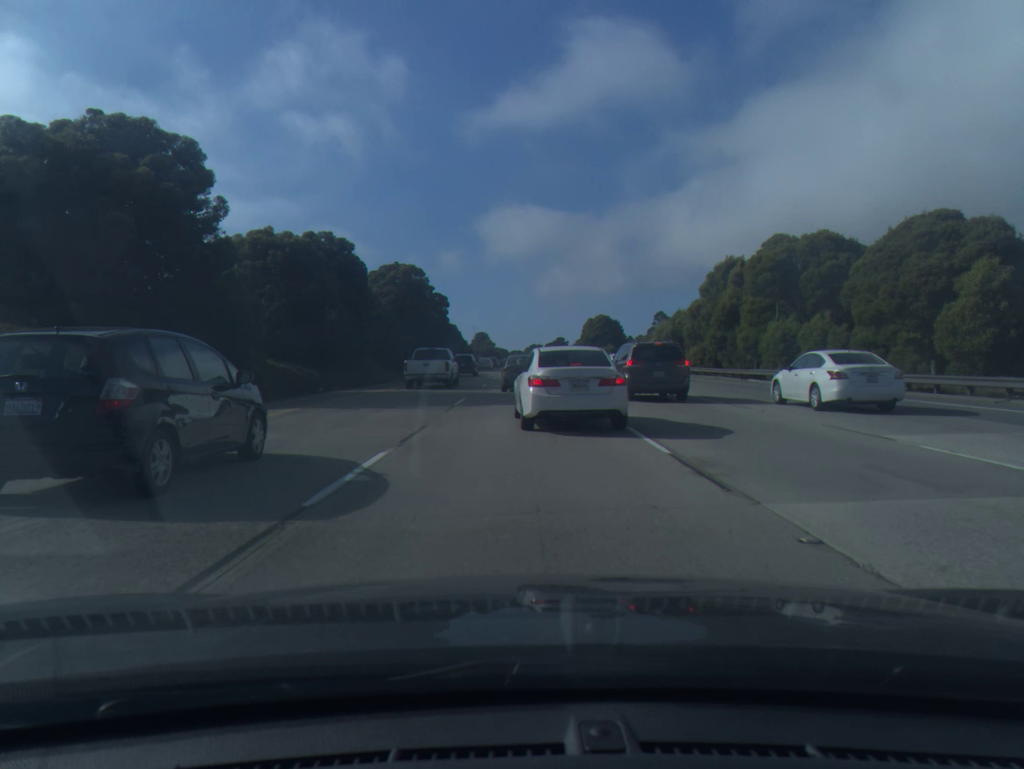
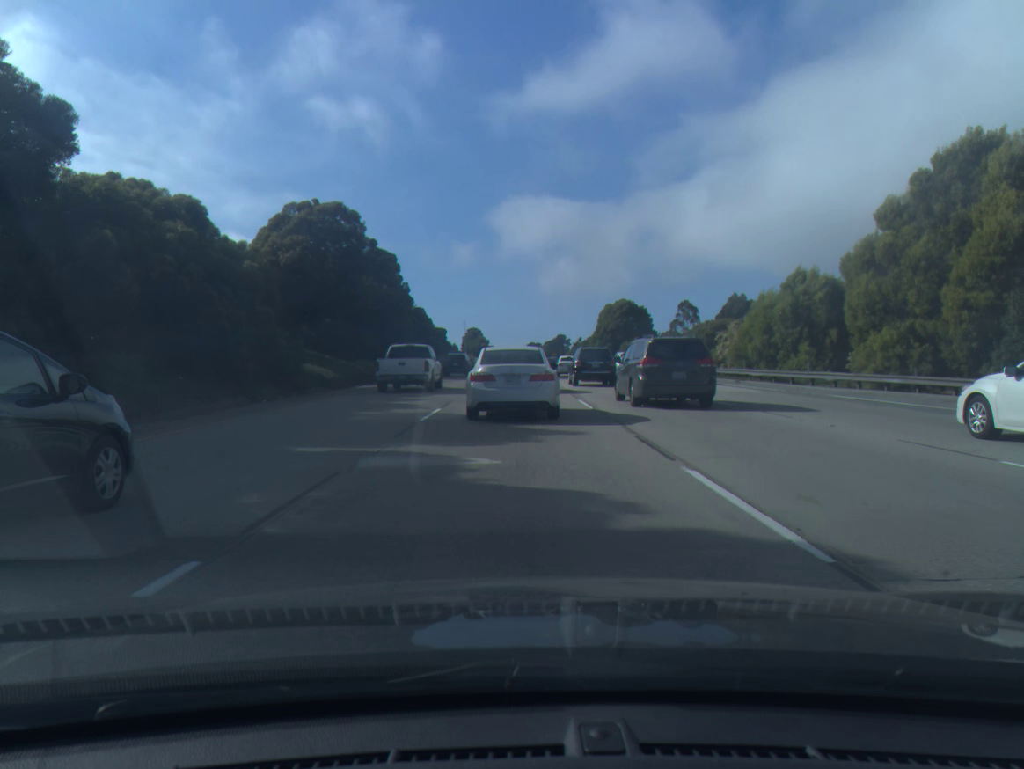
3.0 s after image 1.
(+0.1, +35.0) m; 0°
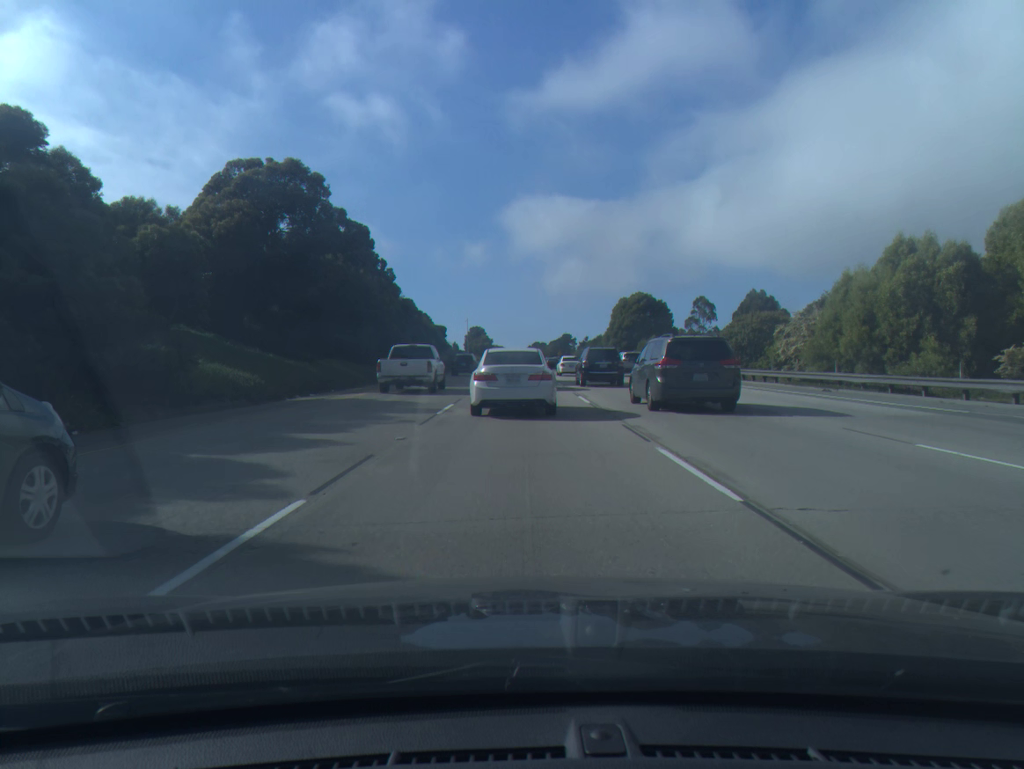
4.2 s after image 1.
(-0.1, +12.5) m; 0°
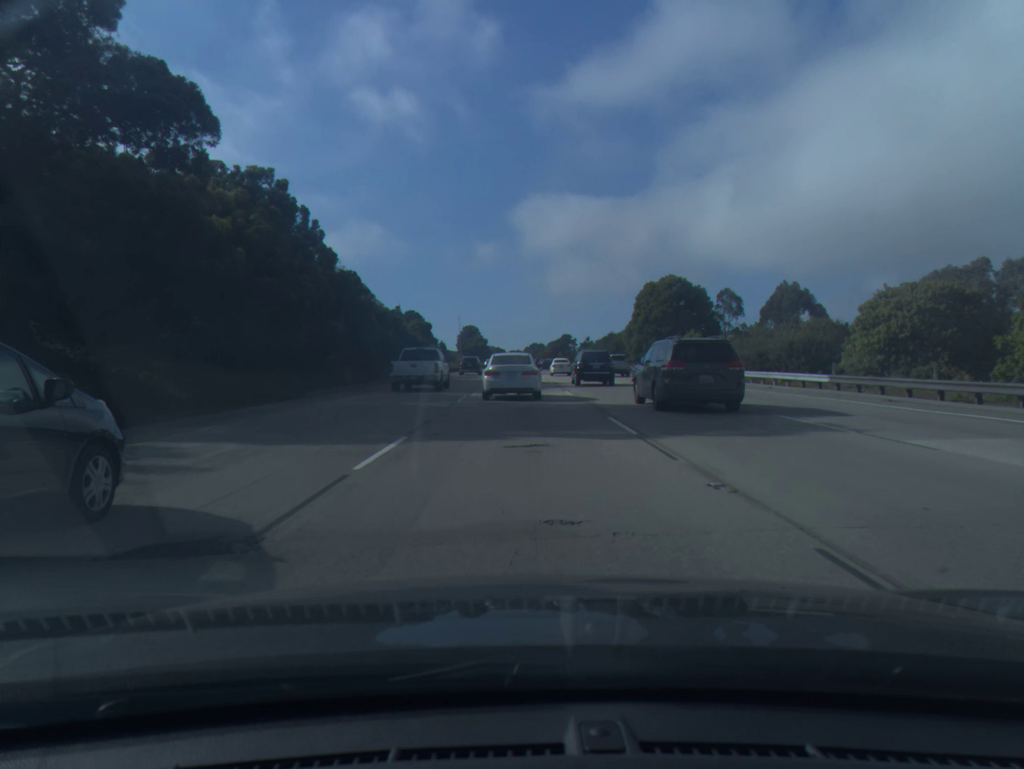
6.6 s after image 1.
(+0.1, +23.4) m; +1°
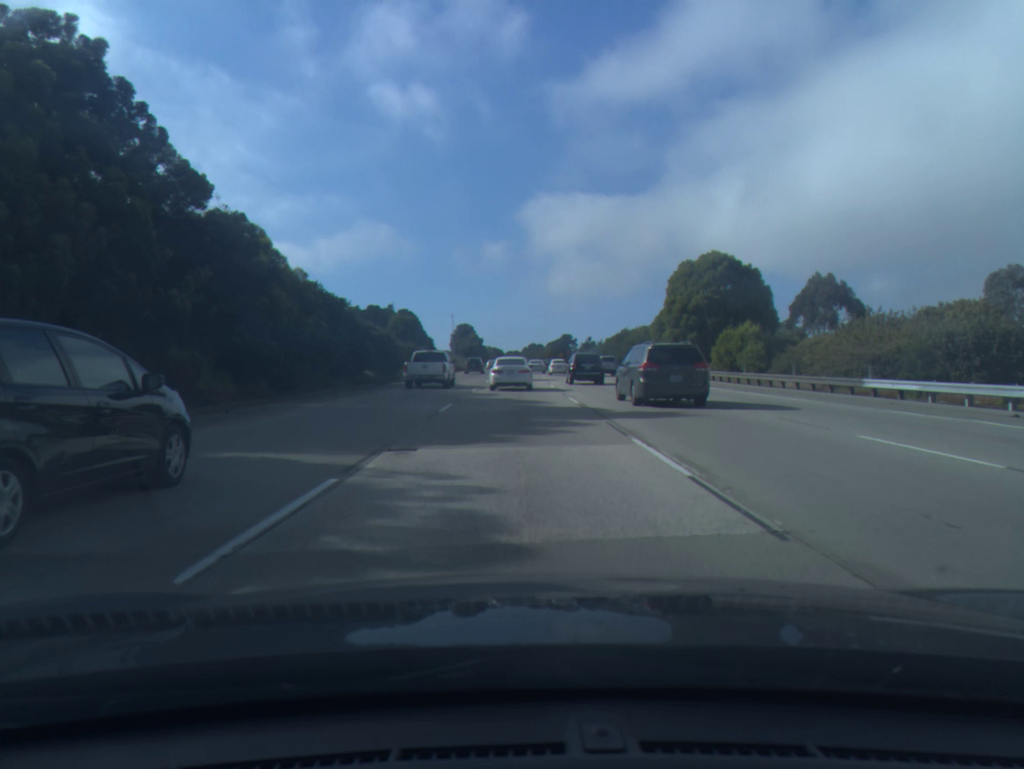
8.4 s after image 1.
(0.0, +18.8) m; 0°
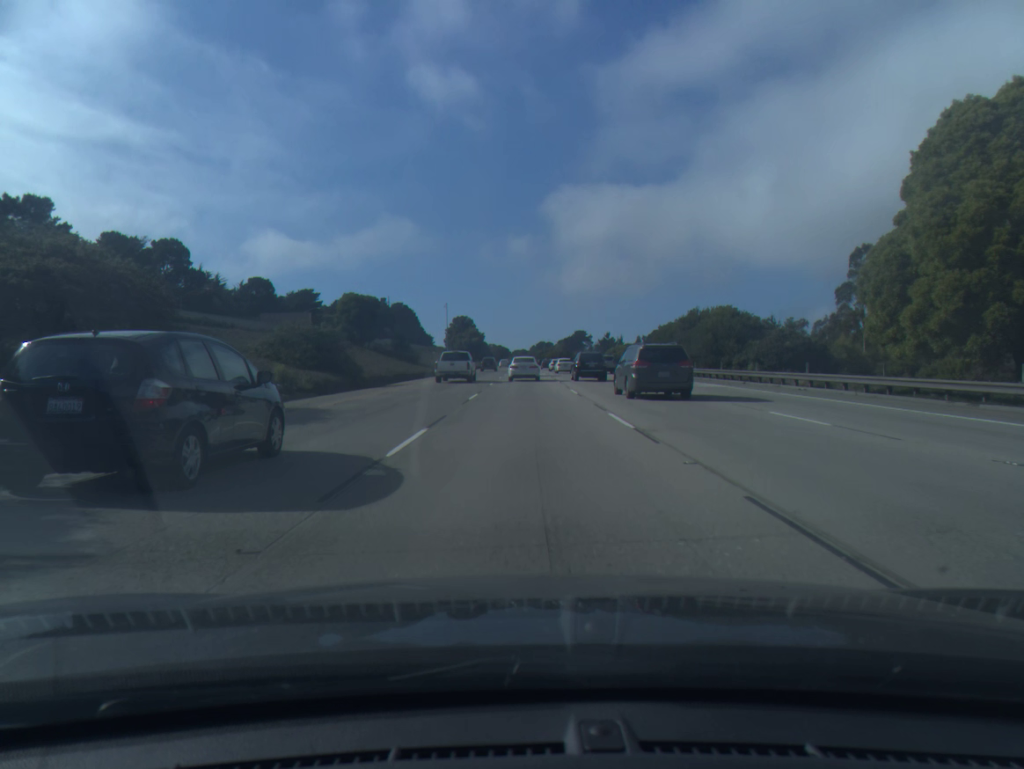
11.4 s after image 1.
(-0.3, +38.0) m; -1°
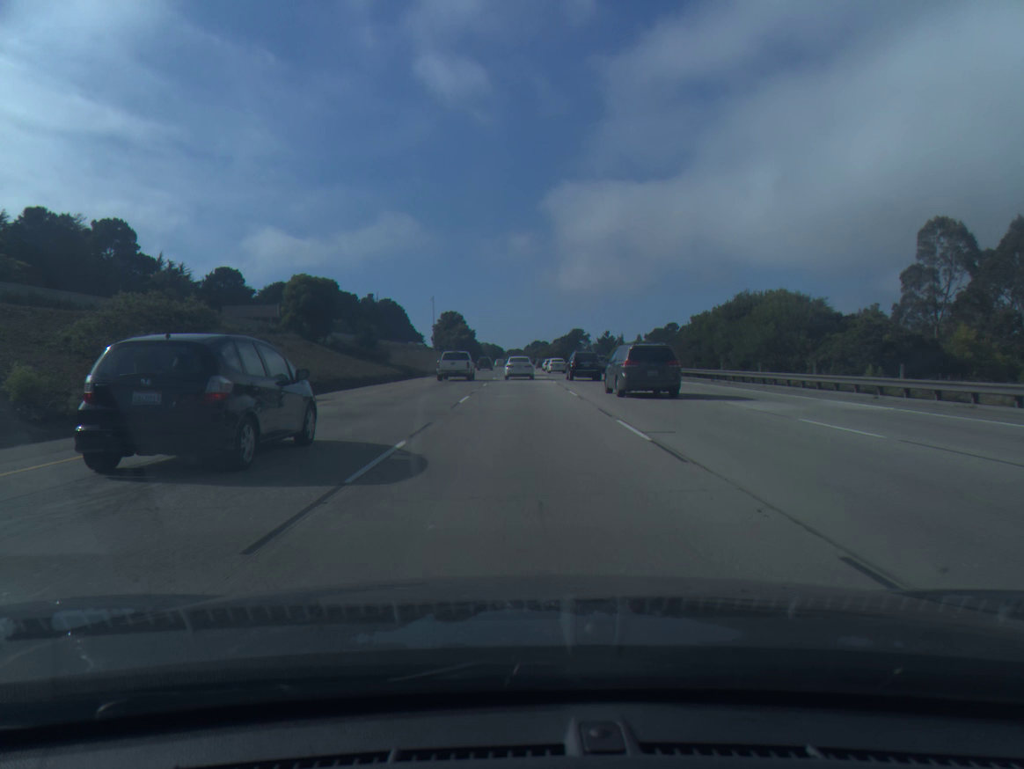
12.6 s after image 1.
(+0.1, +16.9) m; 0°
